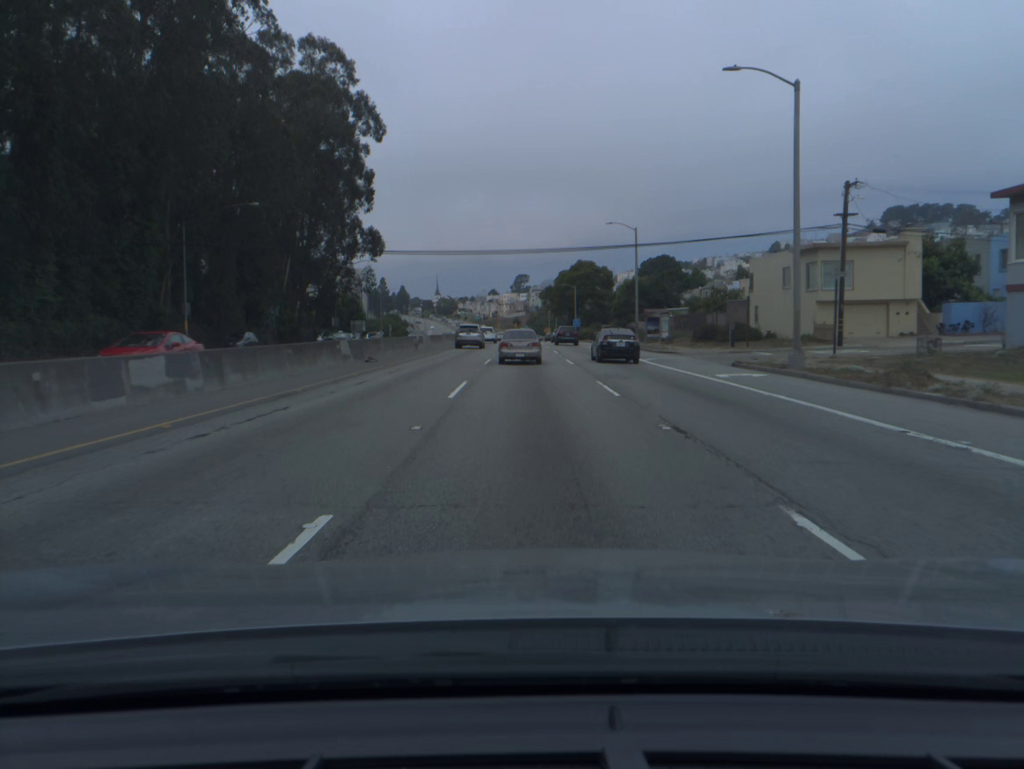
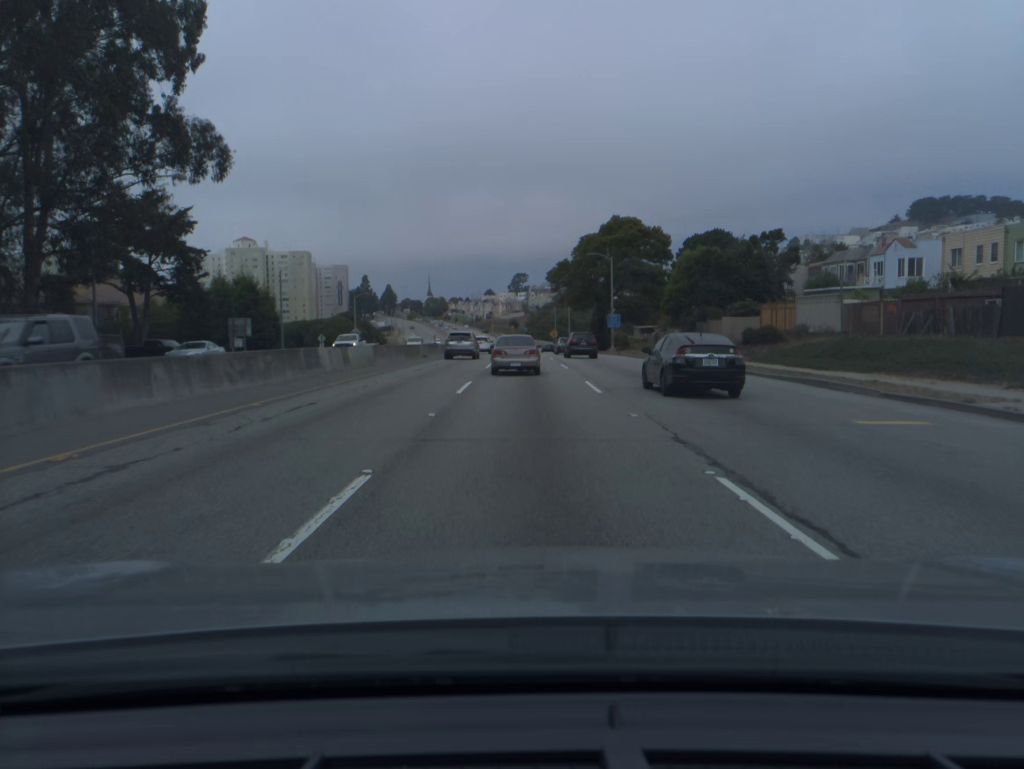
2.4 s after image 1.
(+0.1, +57.0) m; 0°
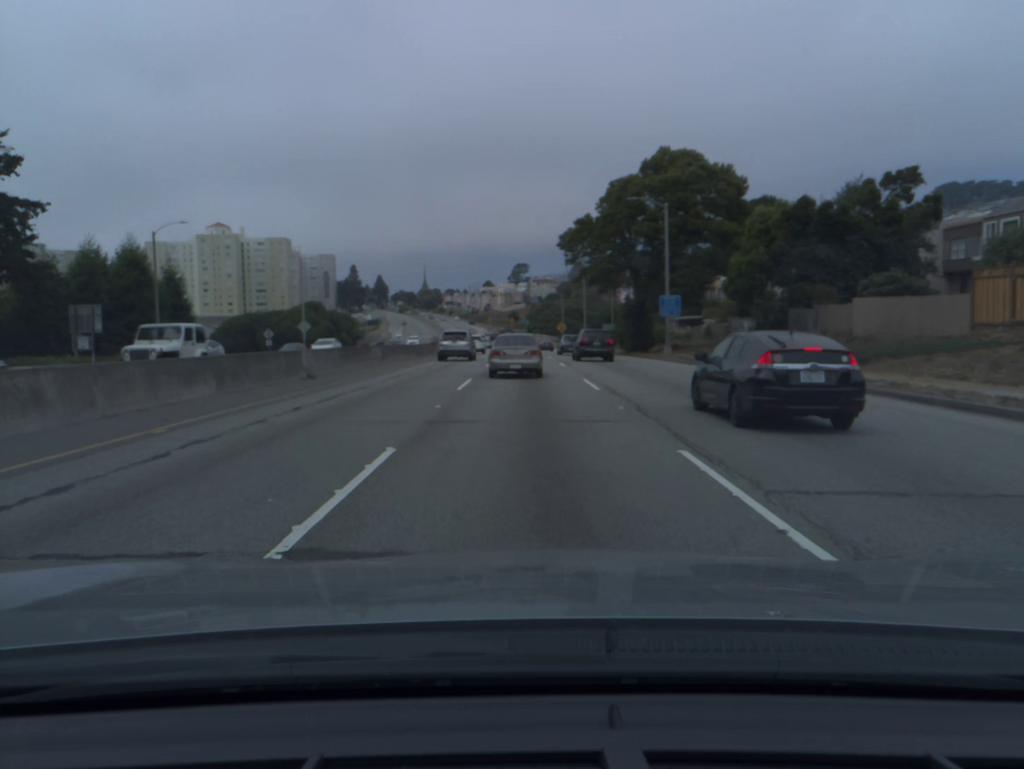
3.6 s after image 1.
(0.0, +28.0) m; 0°
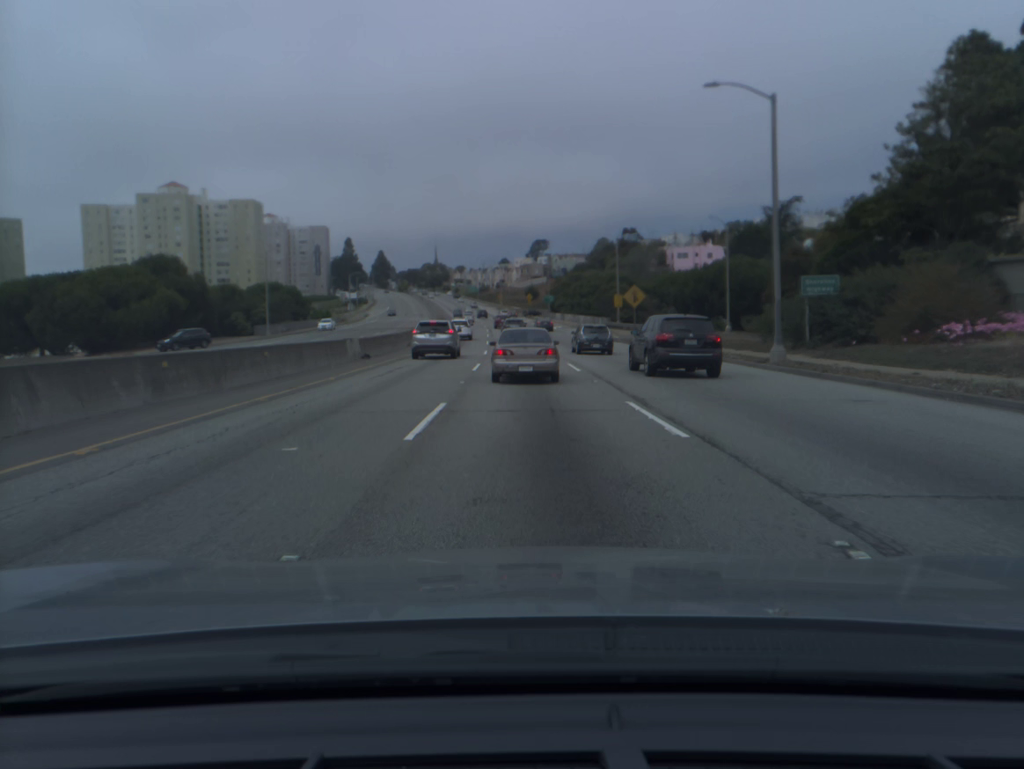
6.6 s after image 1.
(-0.6, +68.9) m; -1°
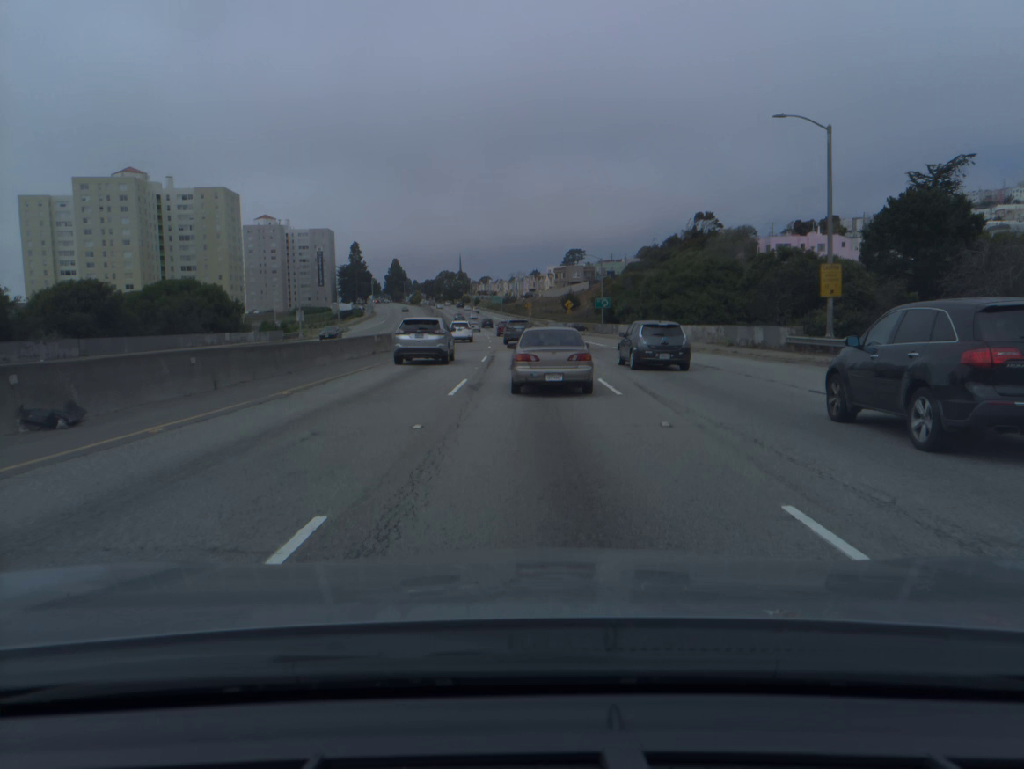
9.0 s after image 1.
(-1.1, +52.8) m; -3°
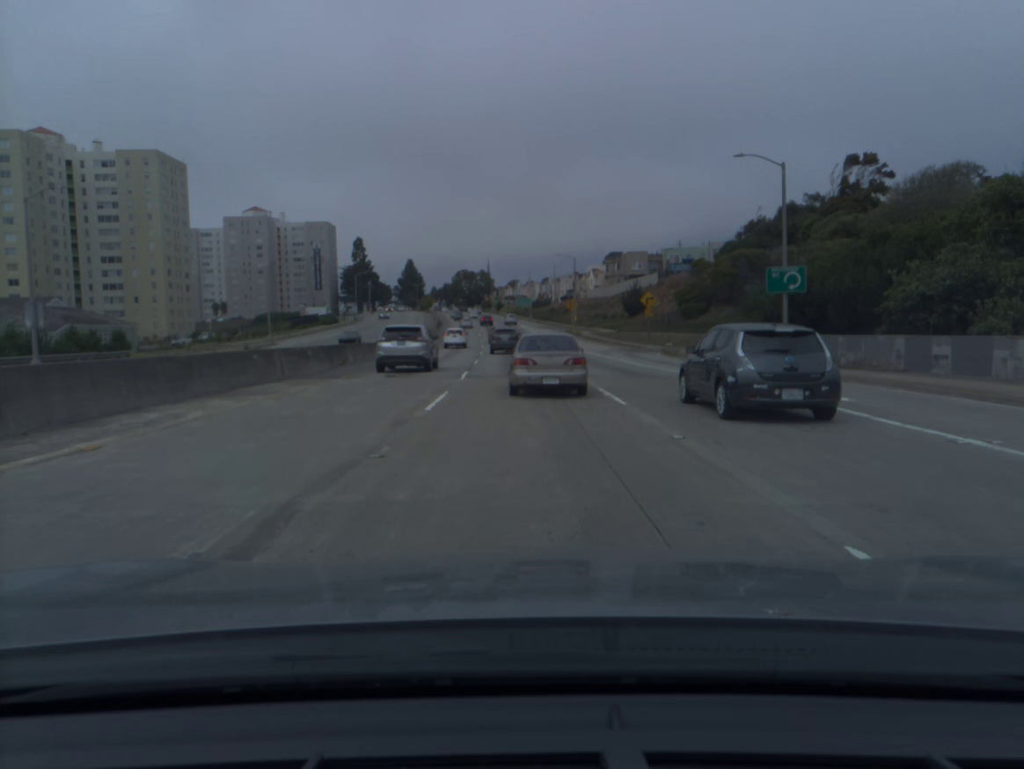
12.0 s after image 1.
(-0.8, +61.4) m; -2°
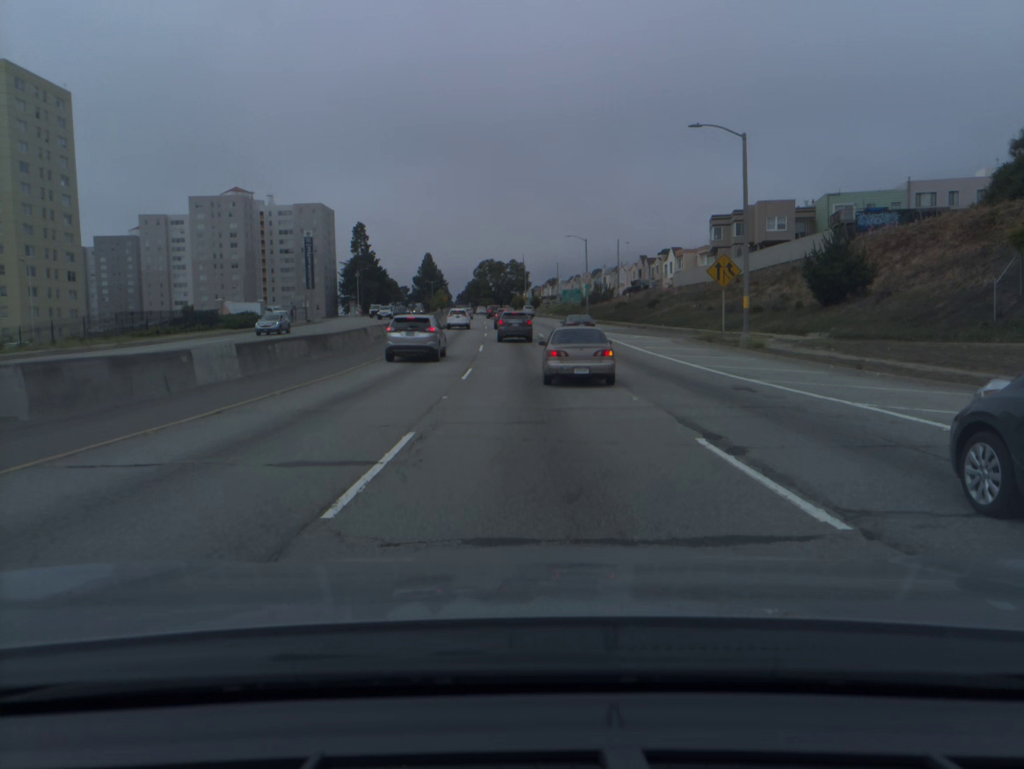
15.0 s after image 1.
(-1.8, +59.7) m; -3°
